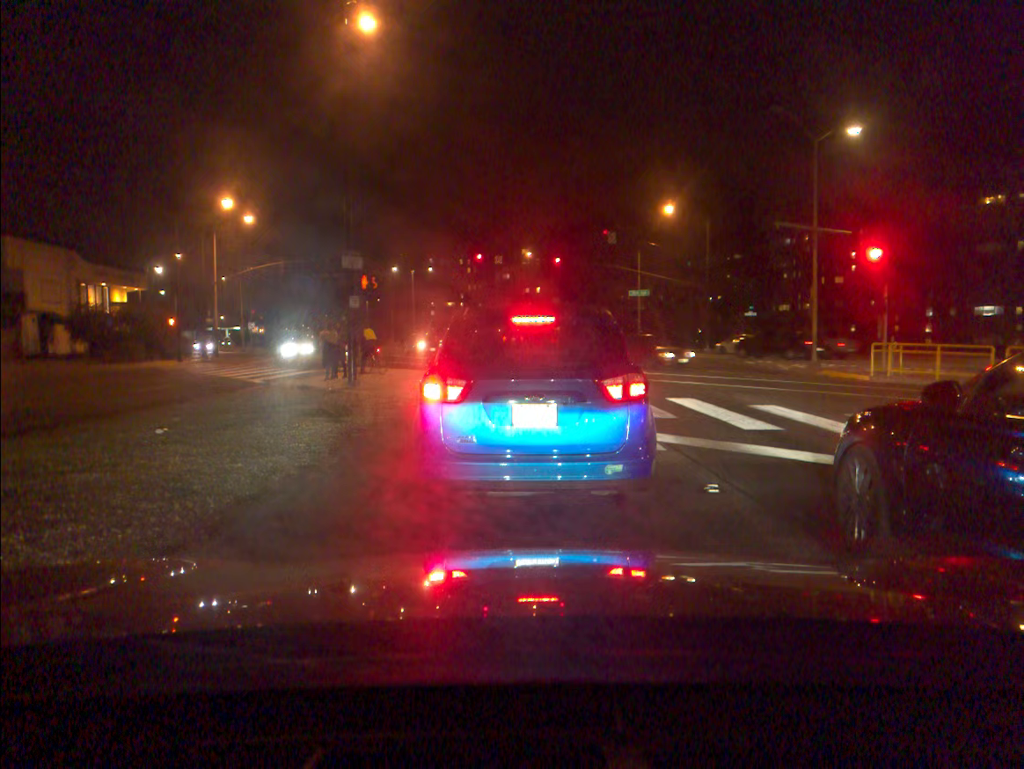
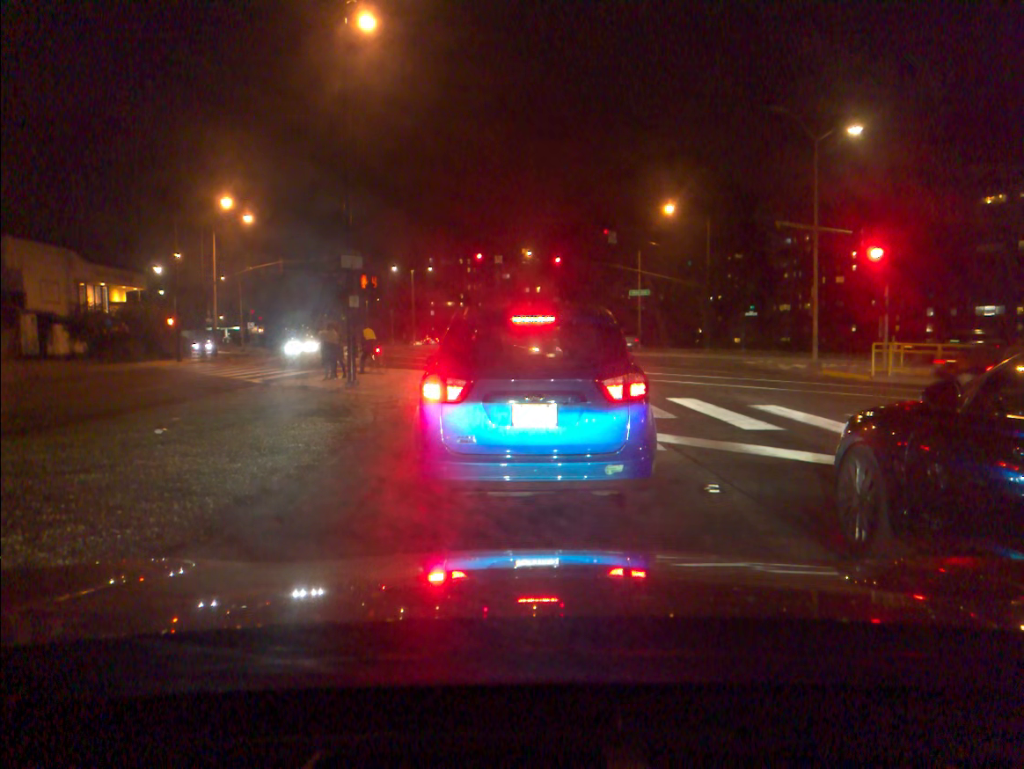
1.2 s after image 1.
(0.0, 0.0) m; 0°
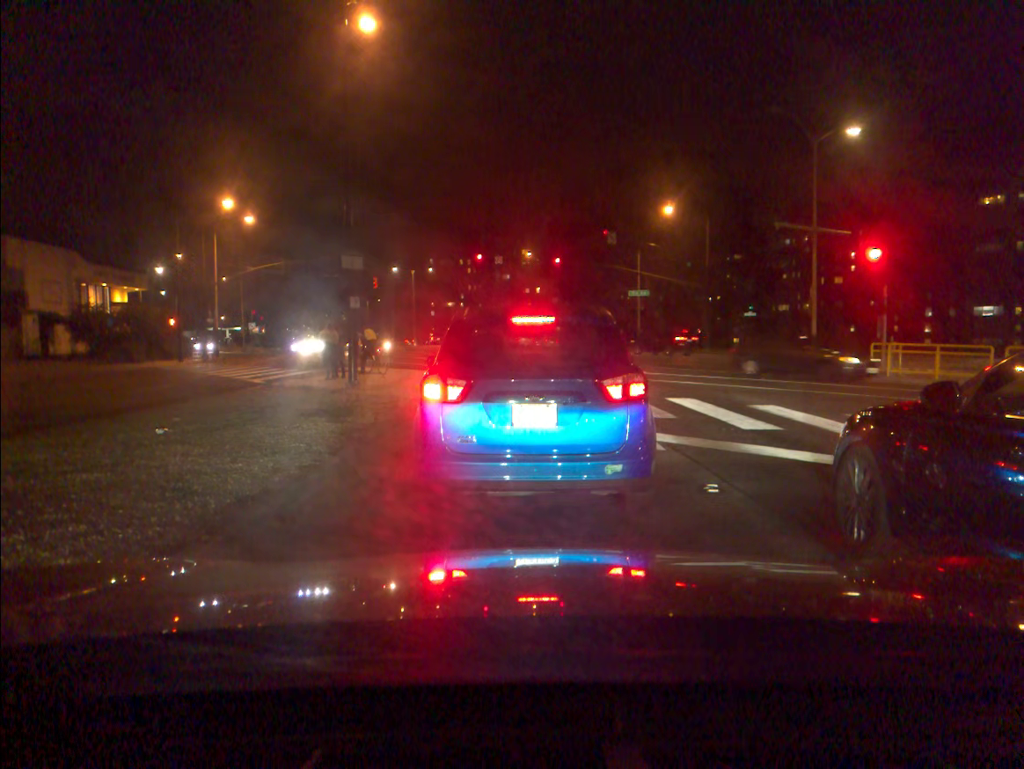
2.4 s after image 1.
(0.0, 0.0) m; 0°
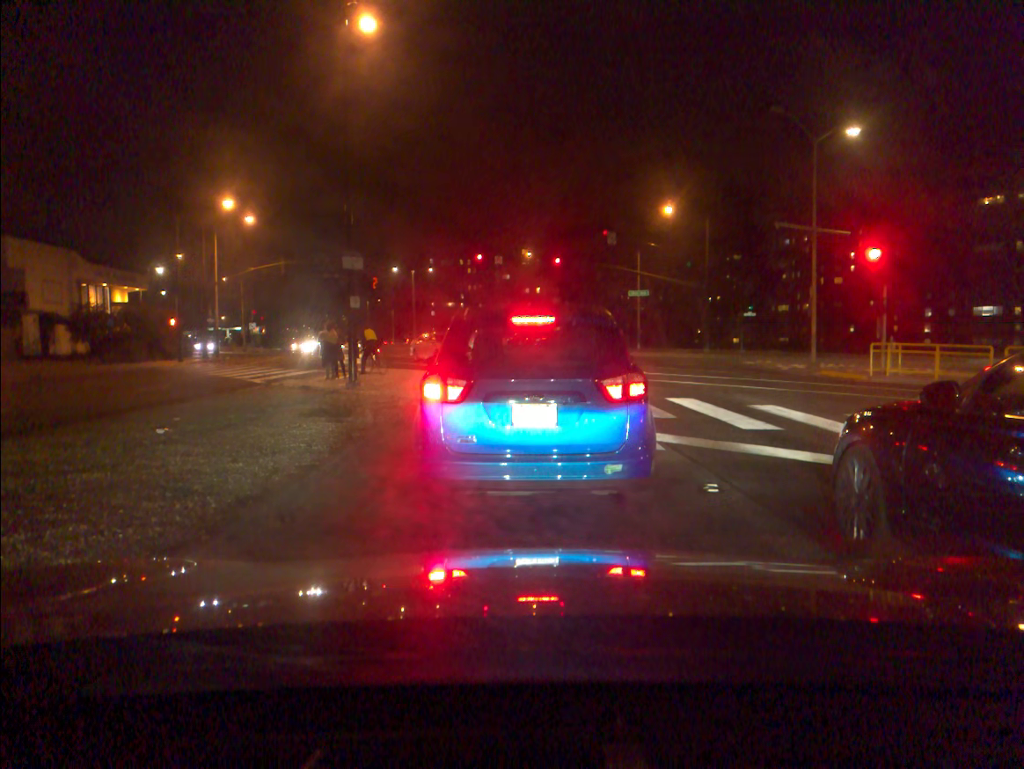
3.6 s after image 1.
(0.0, 0.0) m; 0°
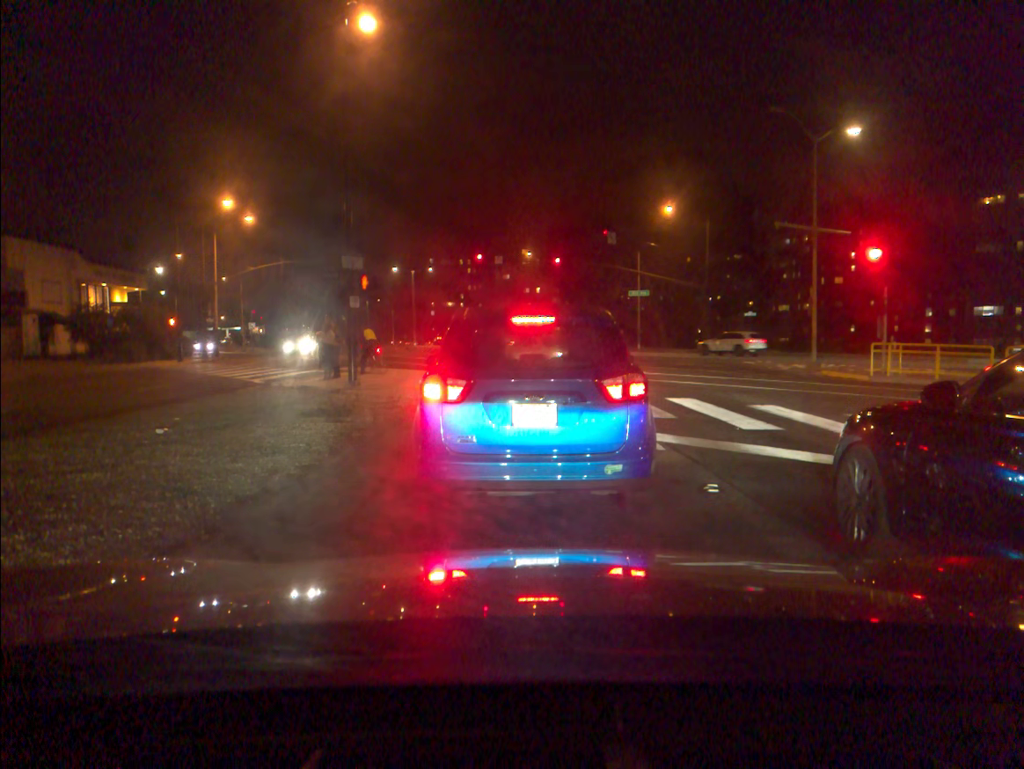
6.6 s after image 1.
(0.0, 0.0) m; 0°
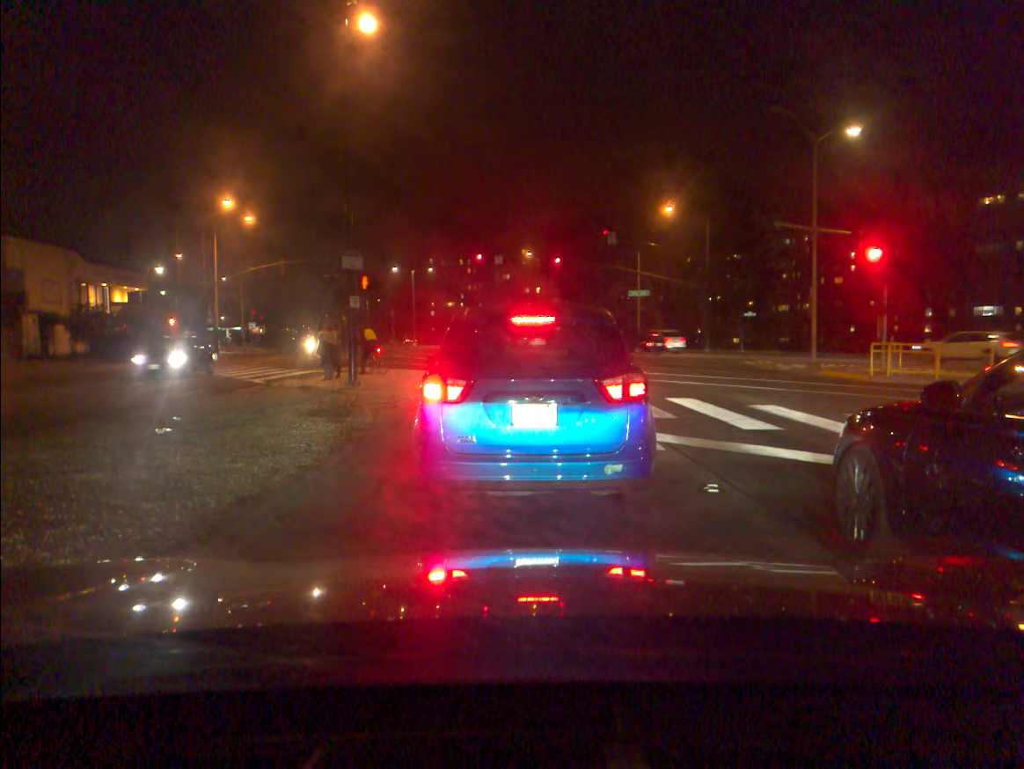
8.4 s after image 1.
(0.0, 0.0) m; 0°
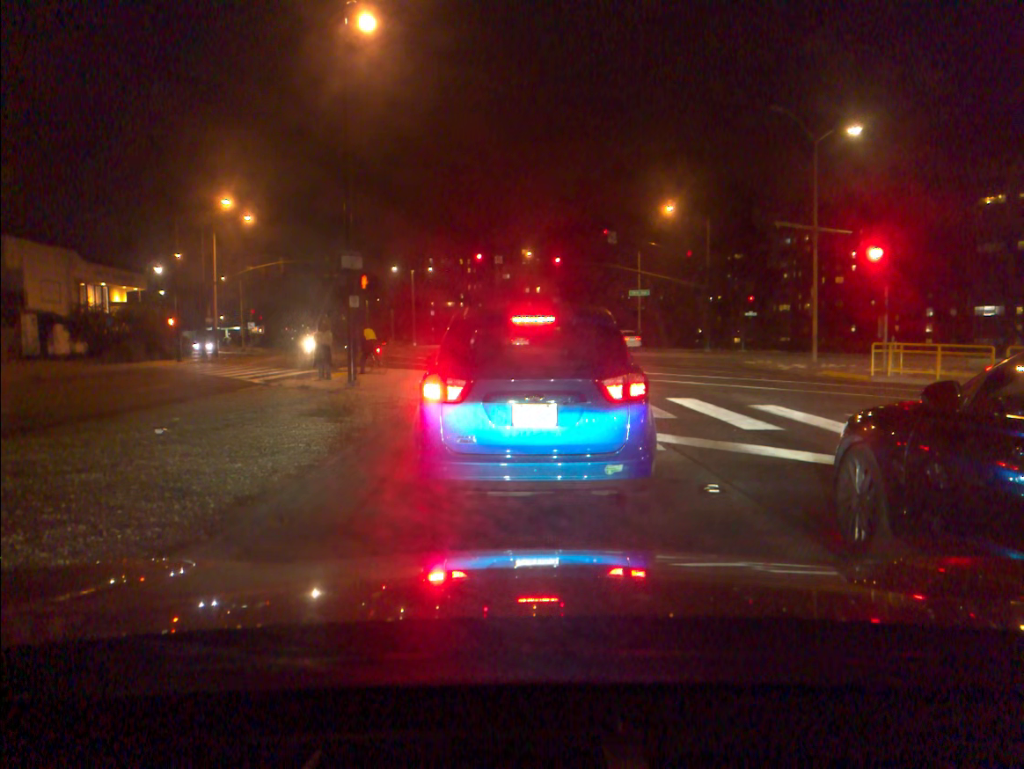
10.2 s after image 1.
(0.0, 0.0) m; 0°
